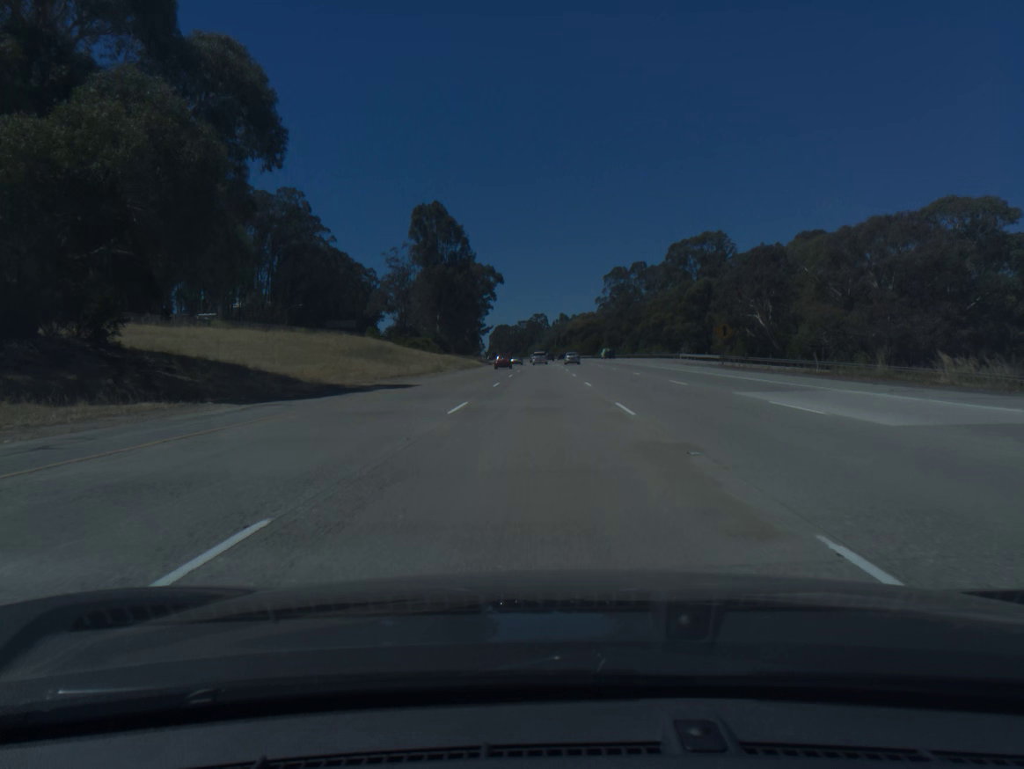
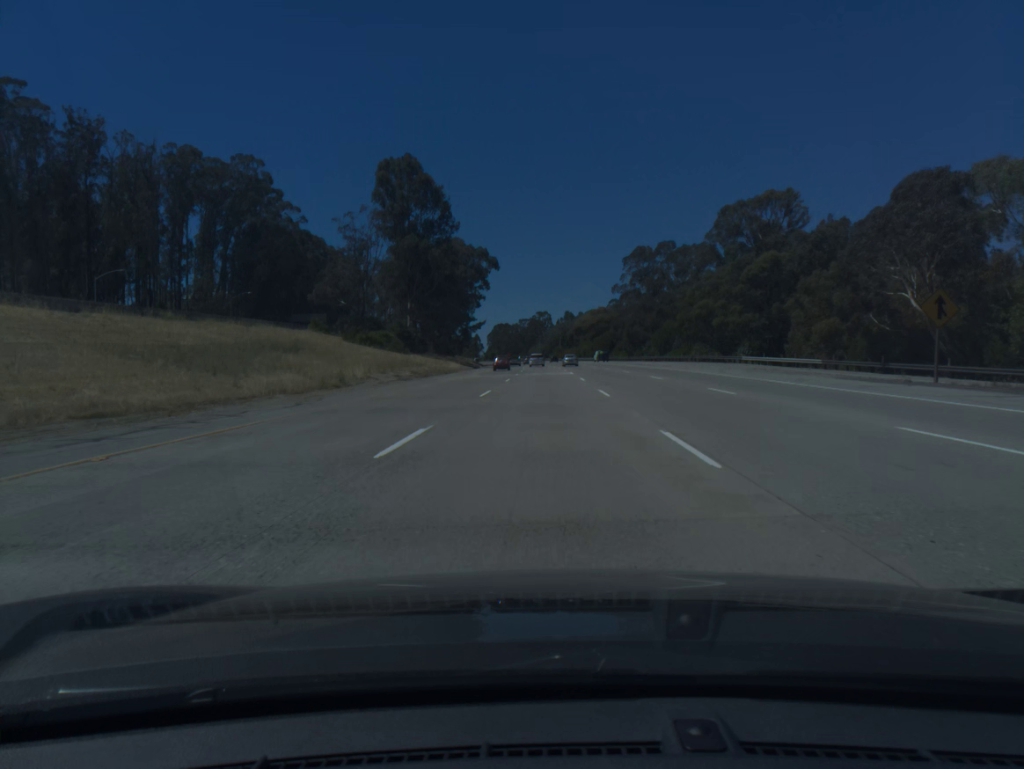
(-0.1, +36.6) m; 0°
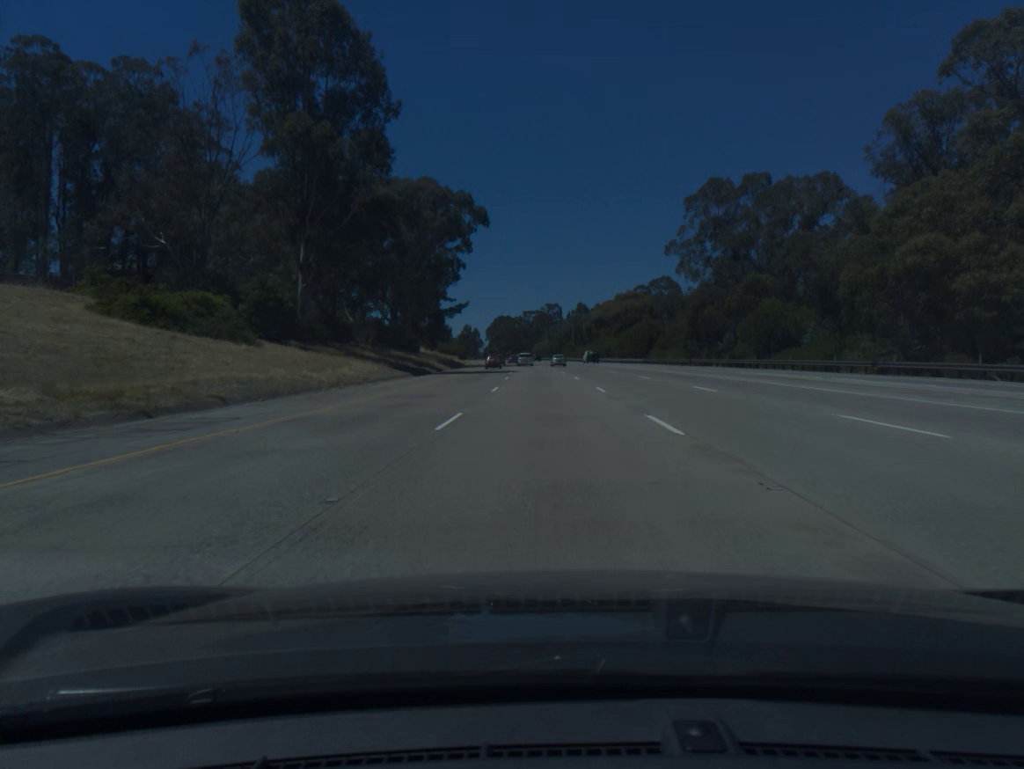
(-0.2, +55.0) m; 0°
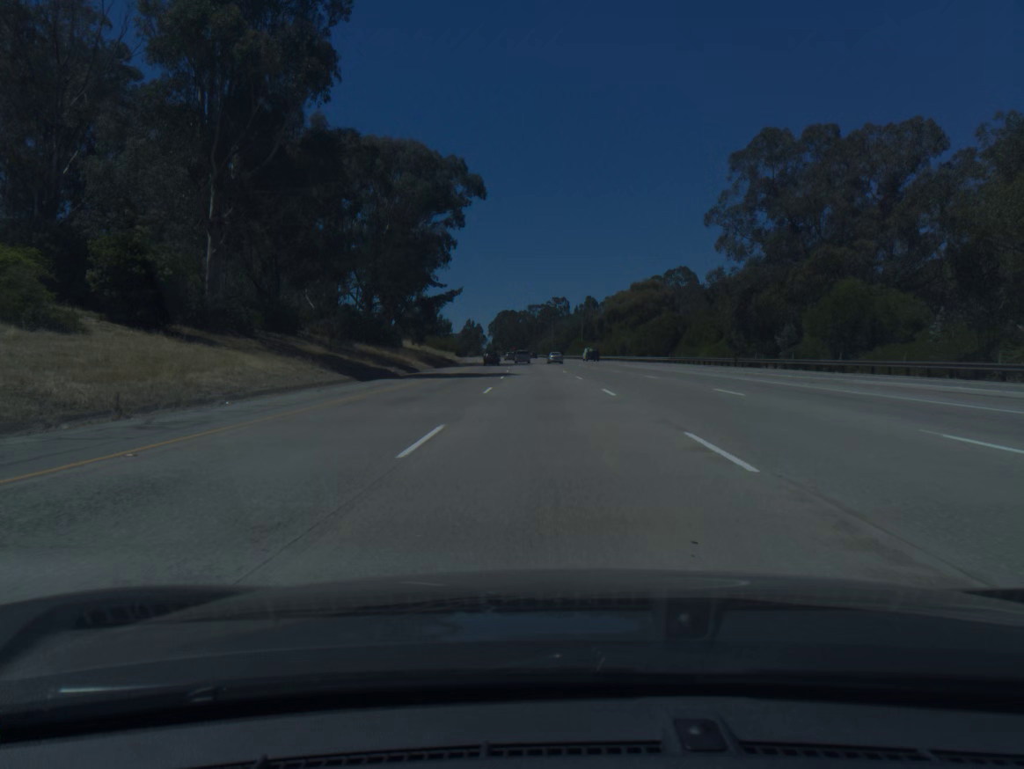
(-0.1, +18.4) m; 0°
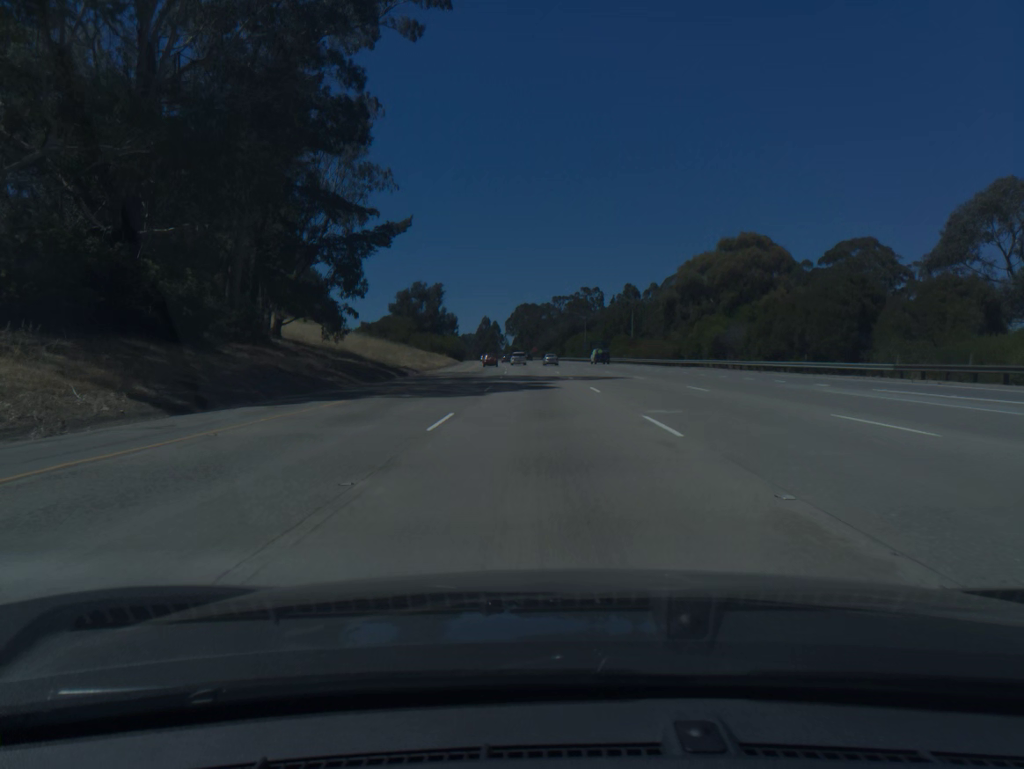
(-0.8, +55.1) m; -2°
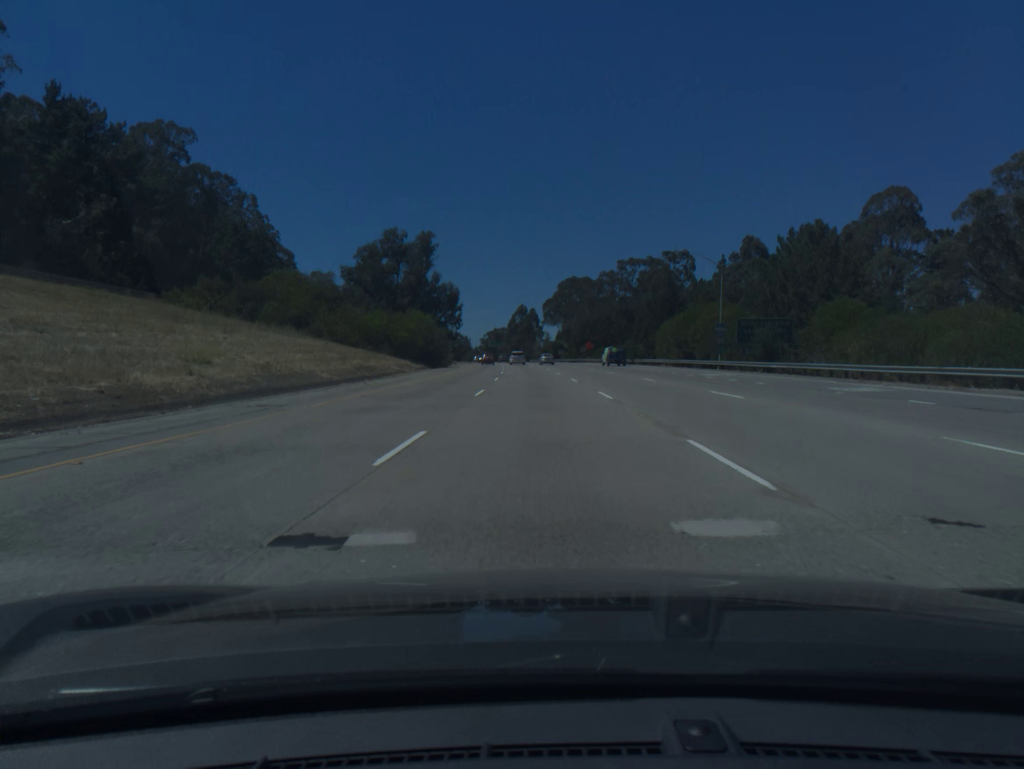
(-2.8, +91.8) m; -3°
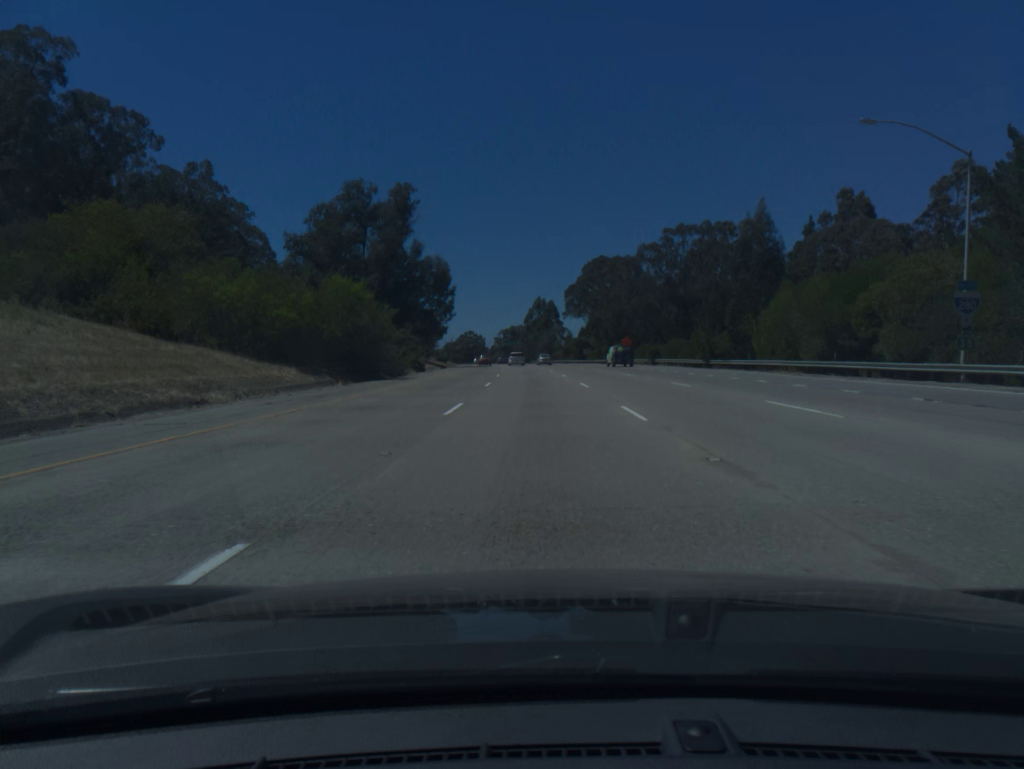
(-0.4, +36.7) m; -1°
